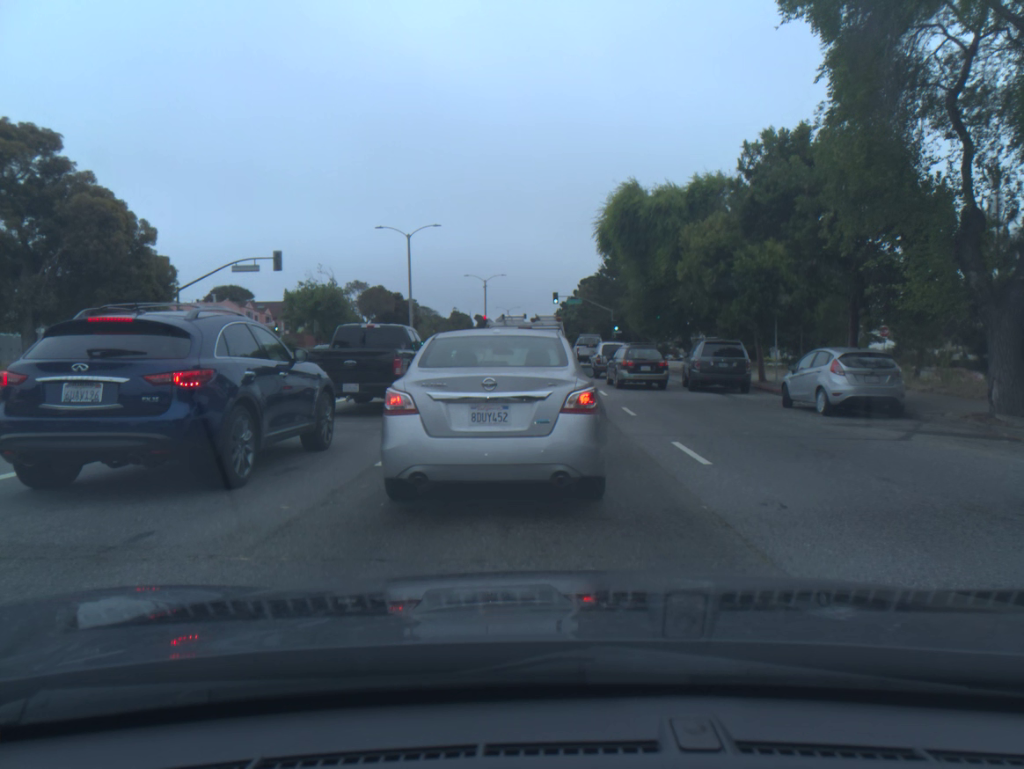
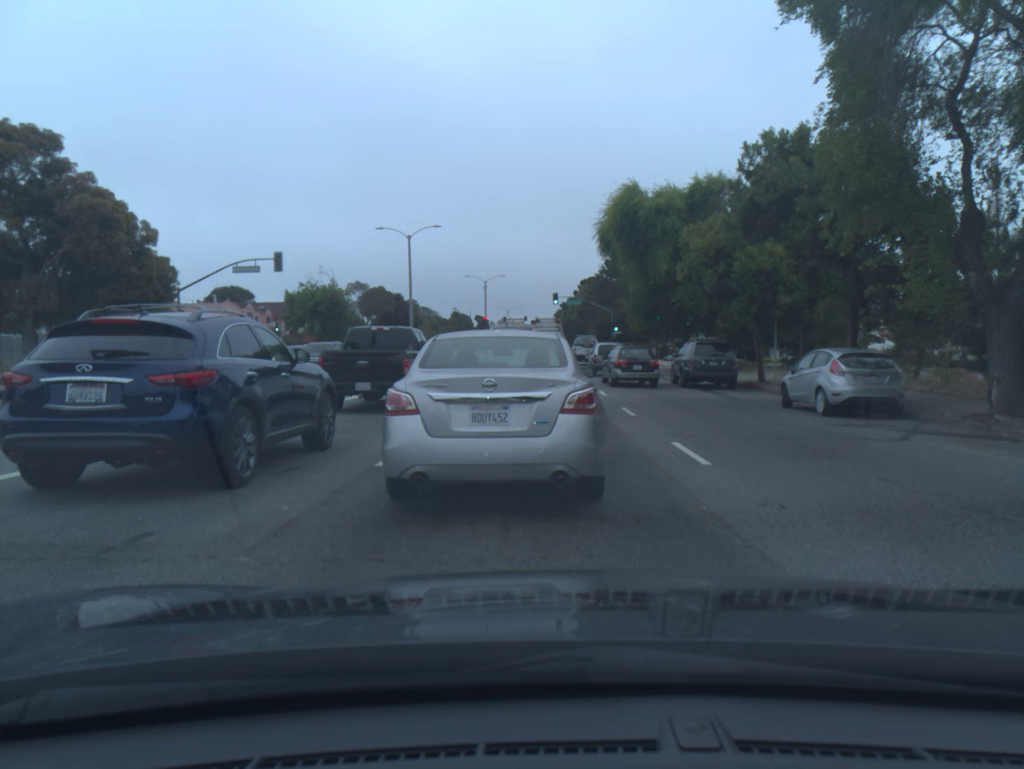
(0.0, 0.0) m; 0°
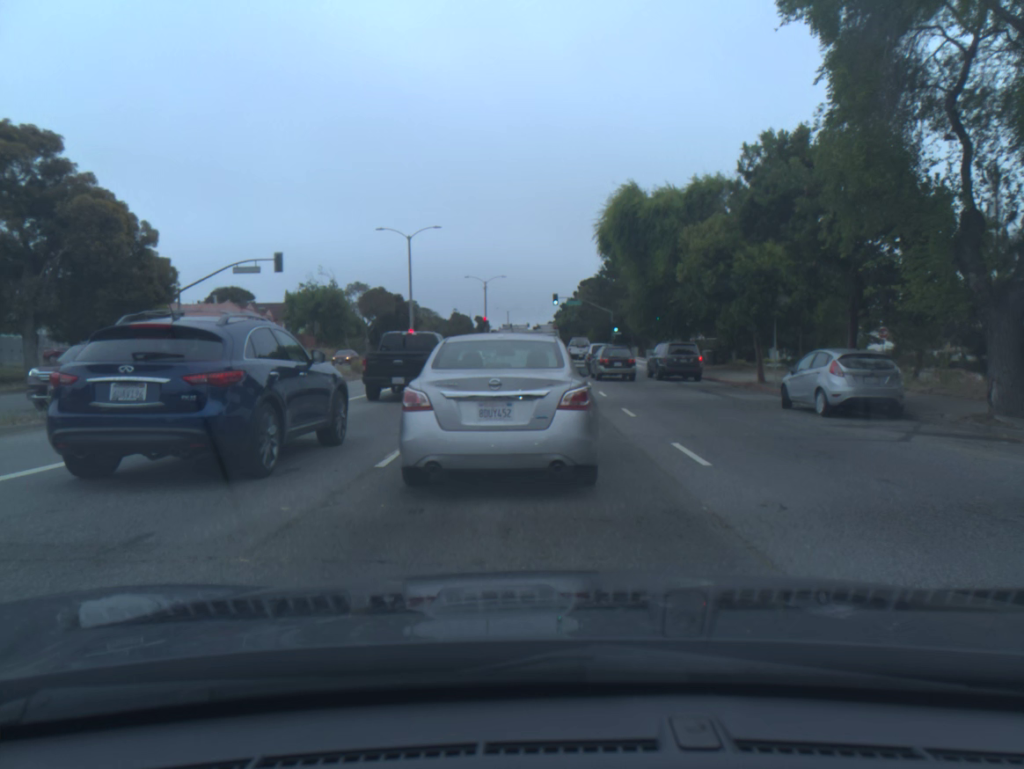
(0.0, 0.0) m; 0°
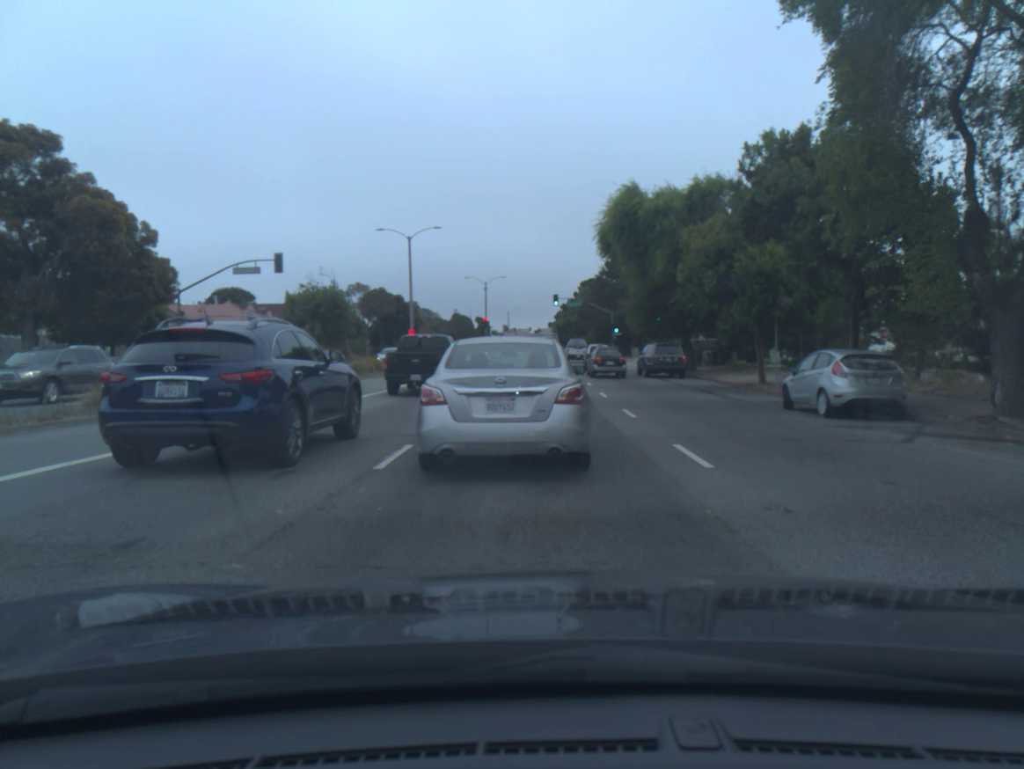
(0.0, +0.1) m; 0°
